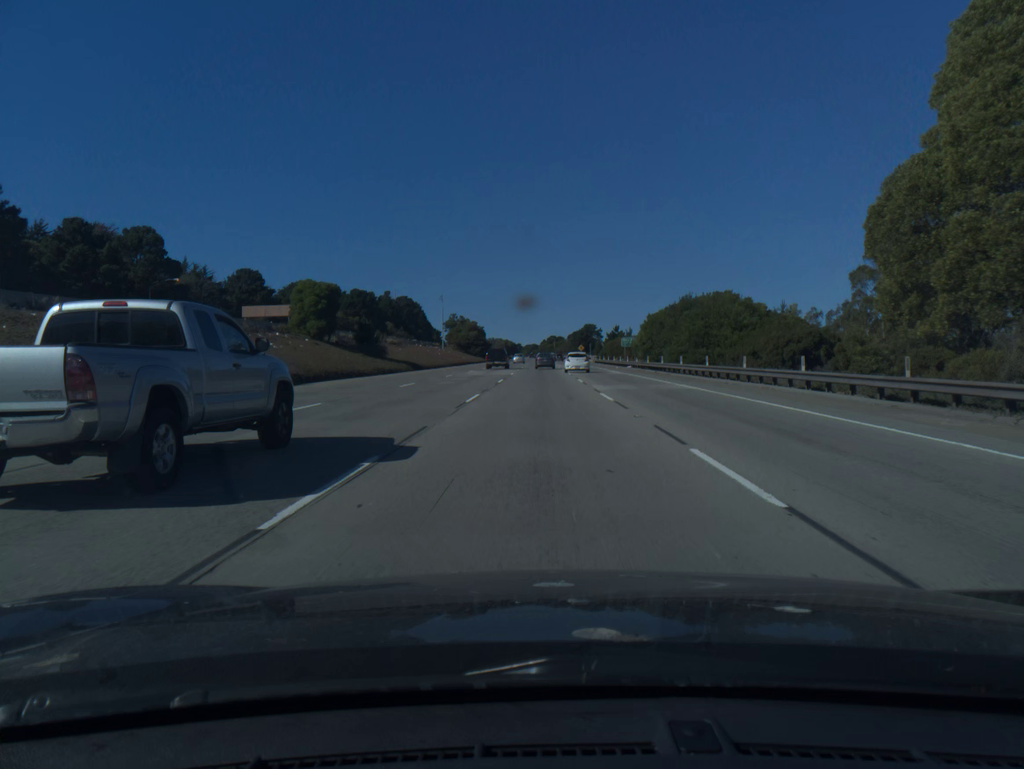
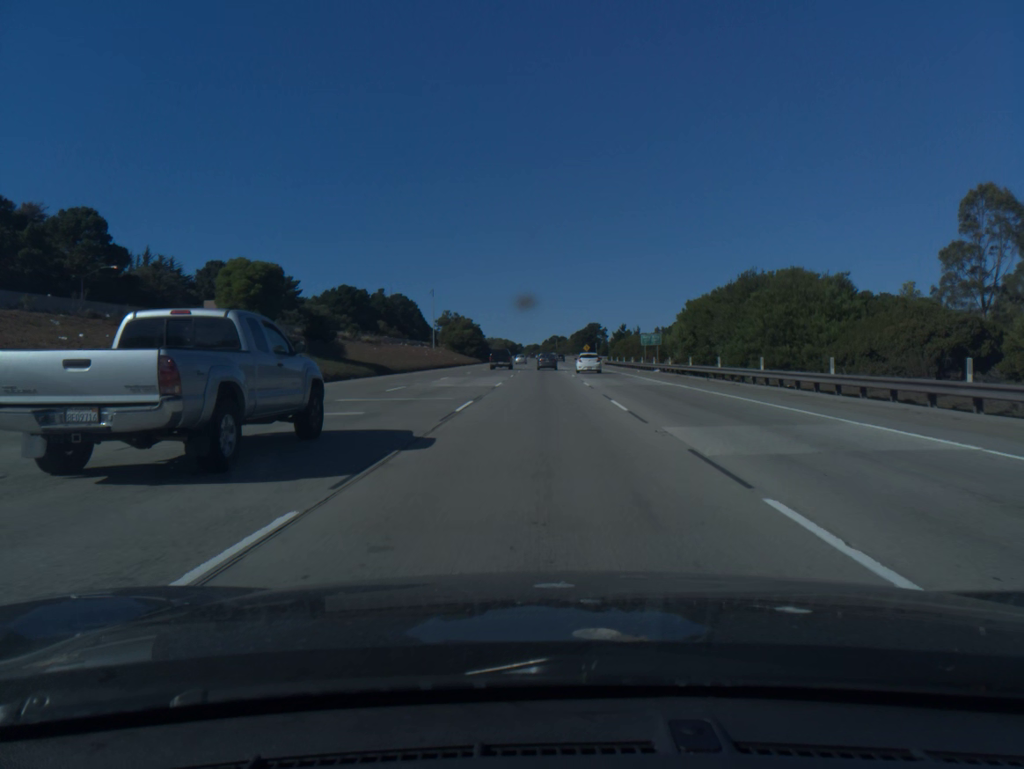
(0.0, +17.8) m; 0°
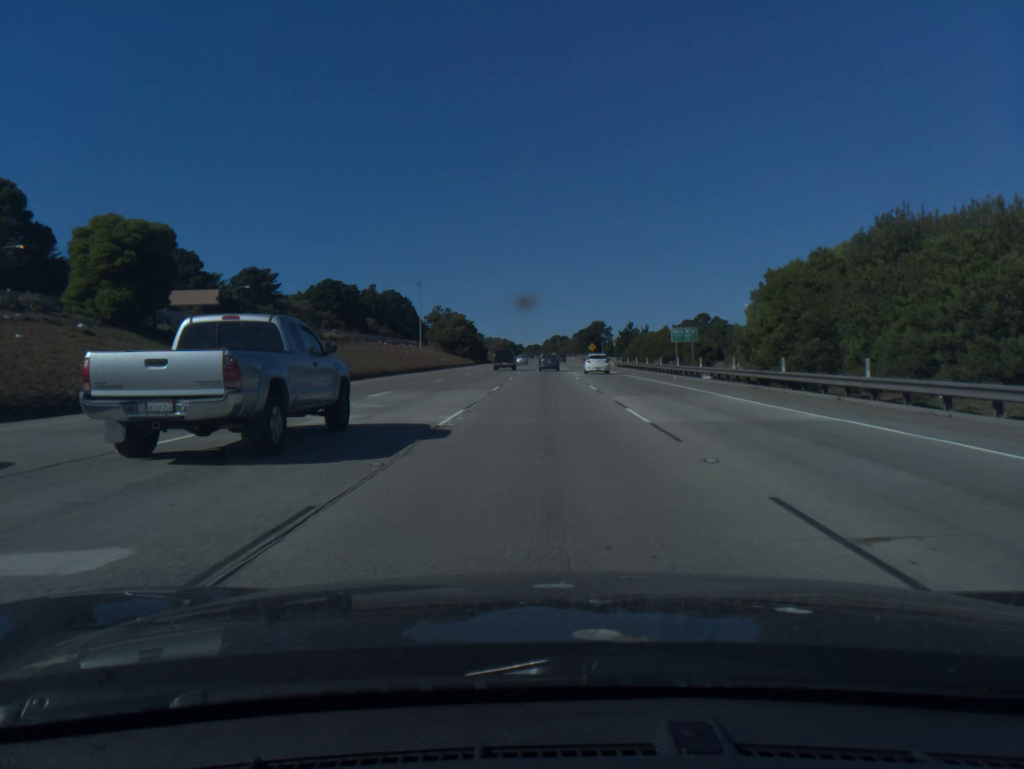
(0.0, +17.7) m; 0°
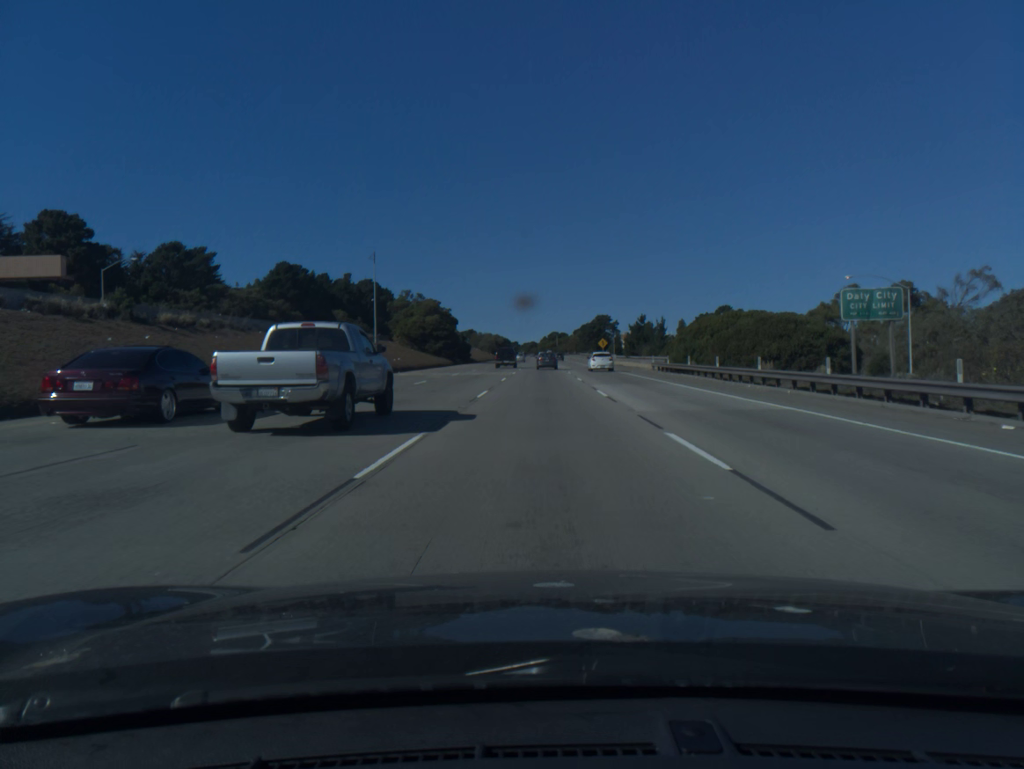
(0.0, +35.1) m; 0°
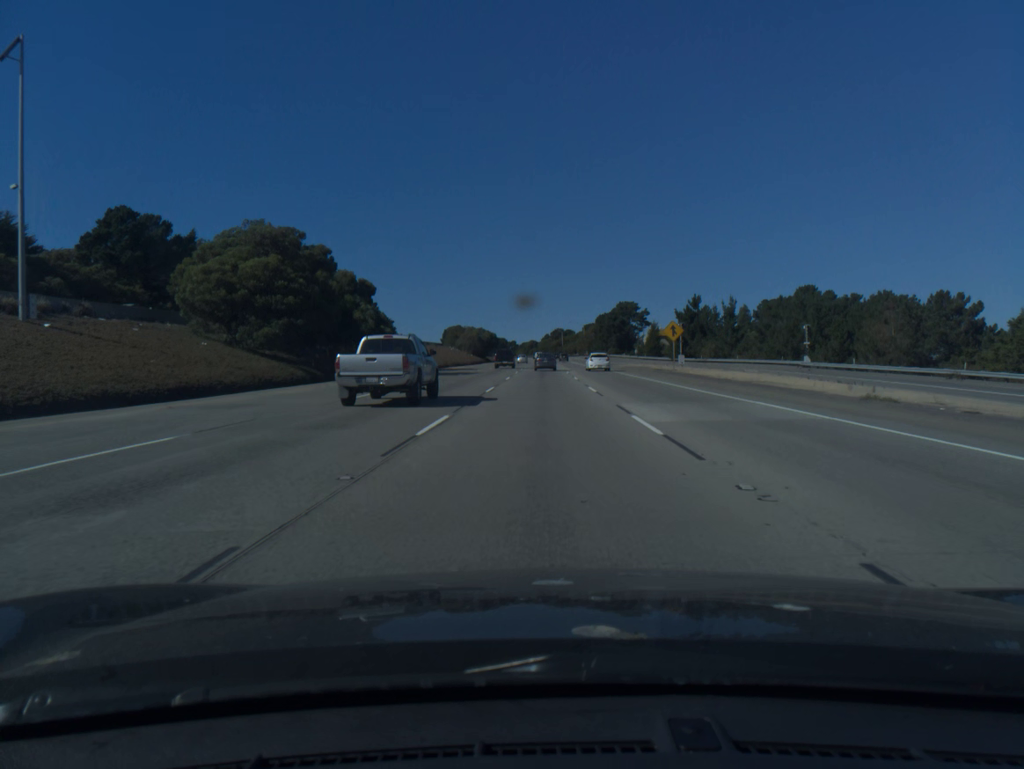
(+0.1, +69.0) m; 0°
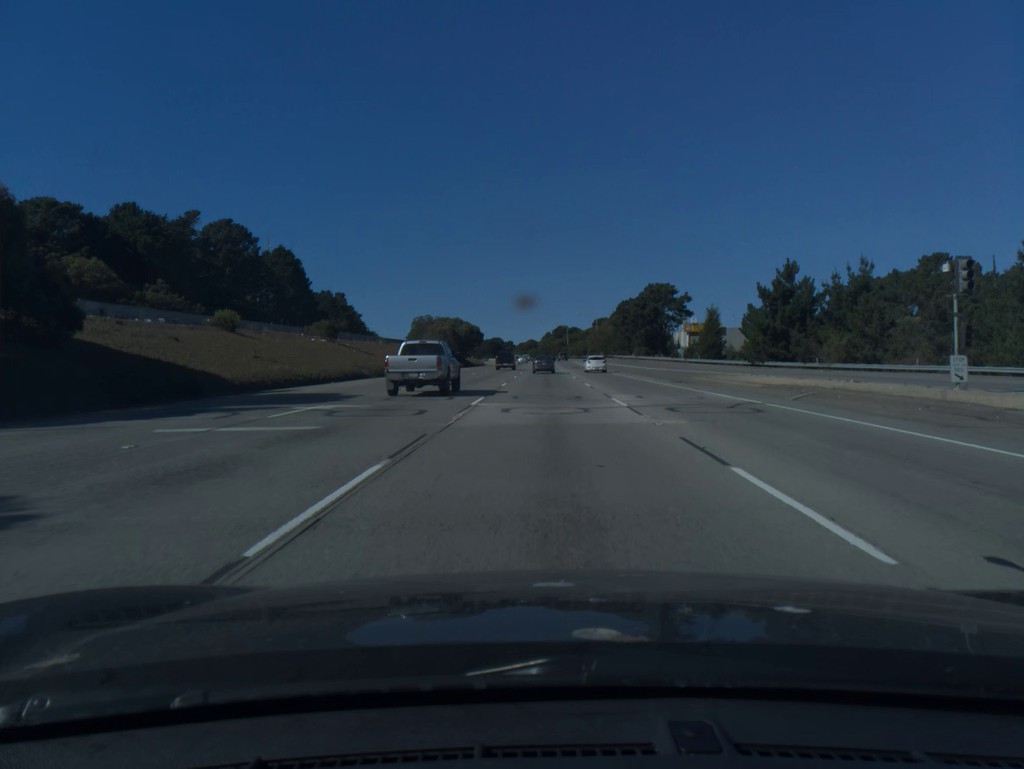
(-0.1, +51.2) m; 0°
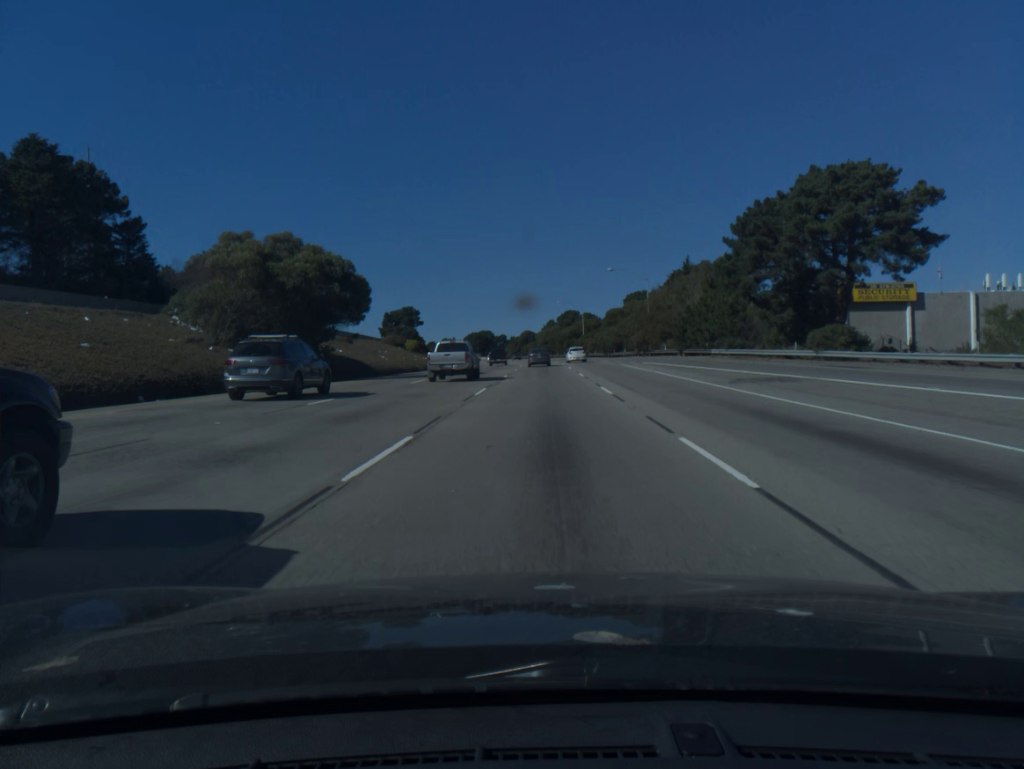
(+0.3, +84.9) m; 0°
